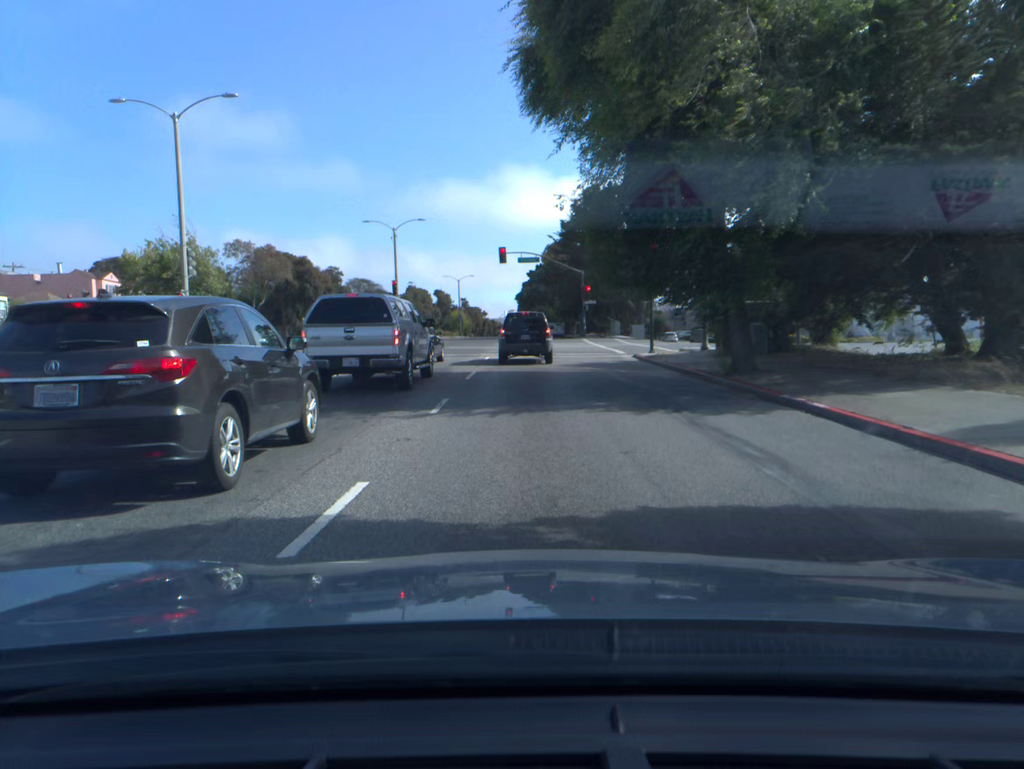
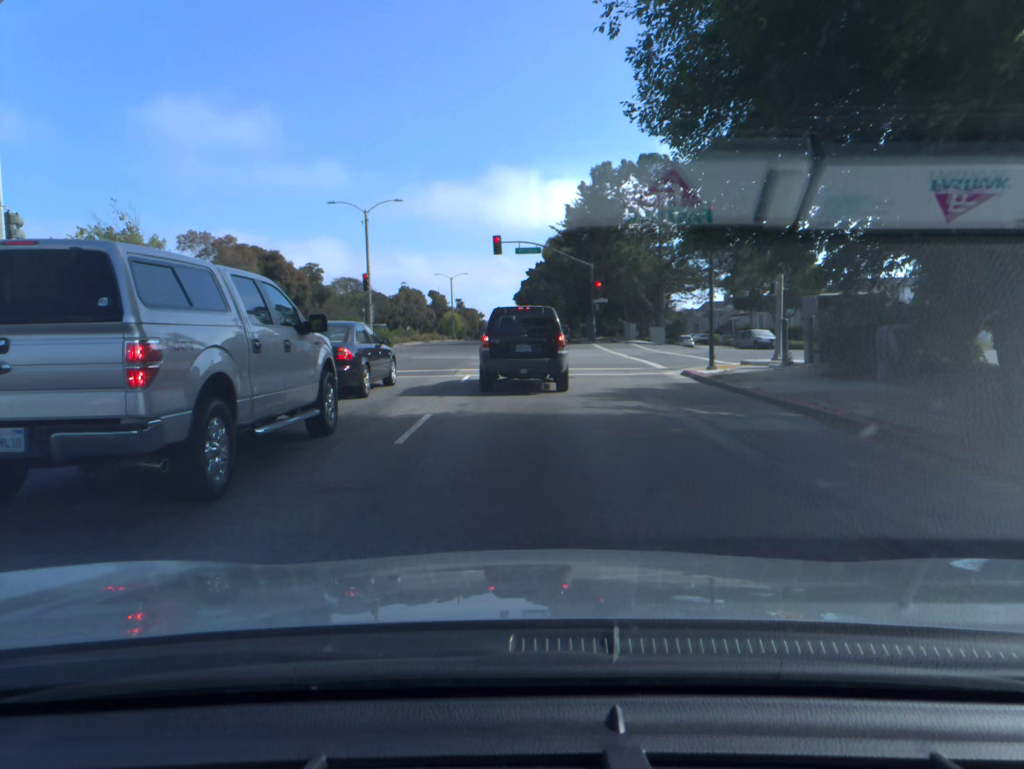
(0.0, +10.4) m; 0°
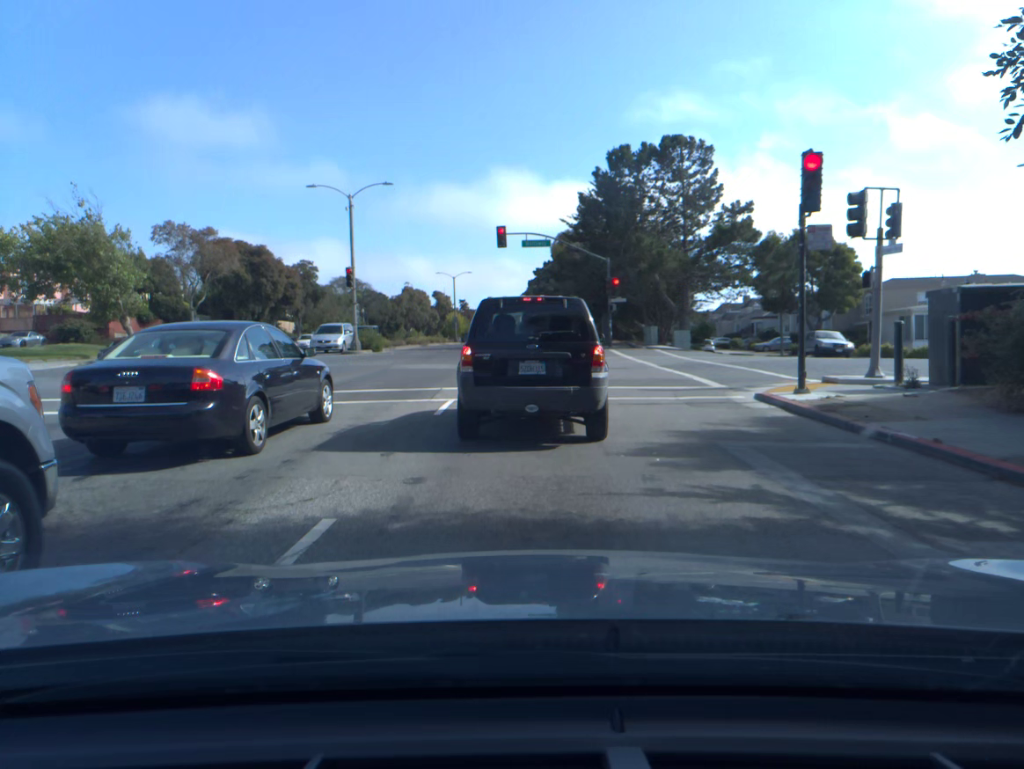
(0.0, +6.6) m; 0°
